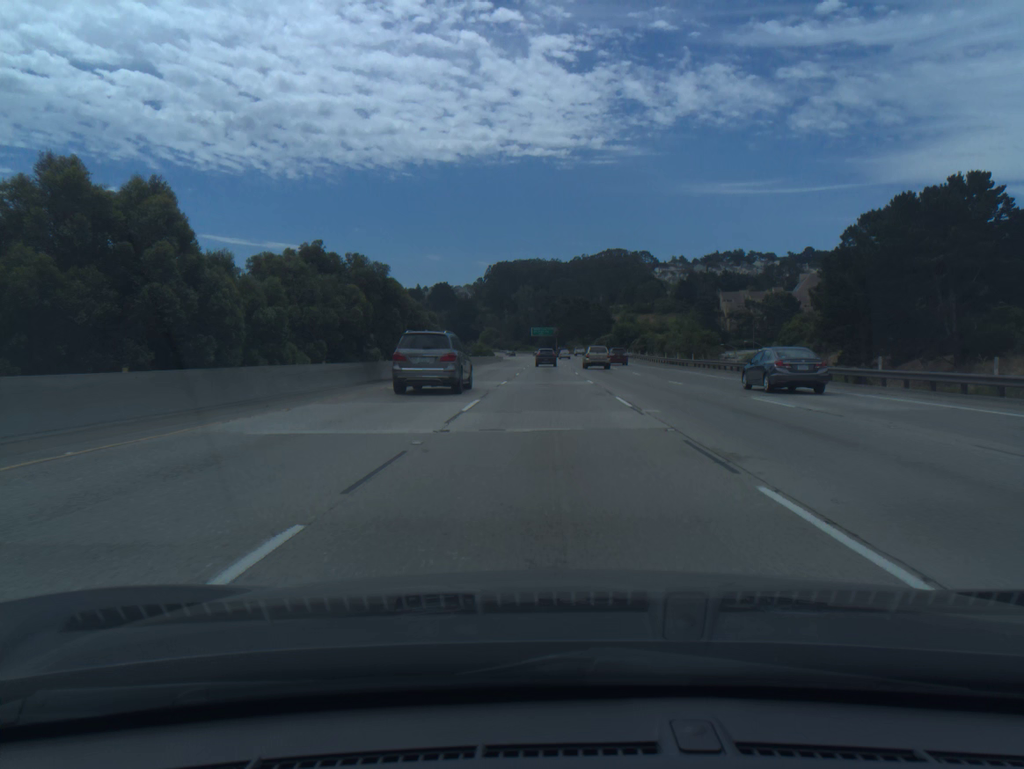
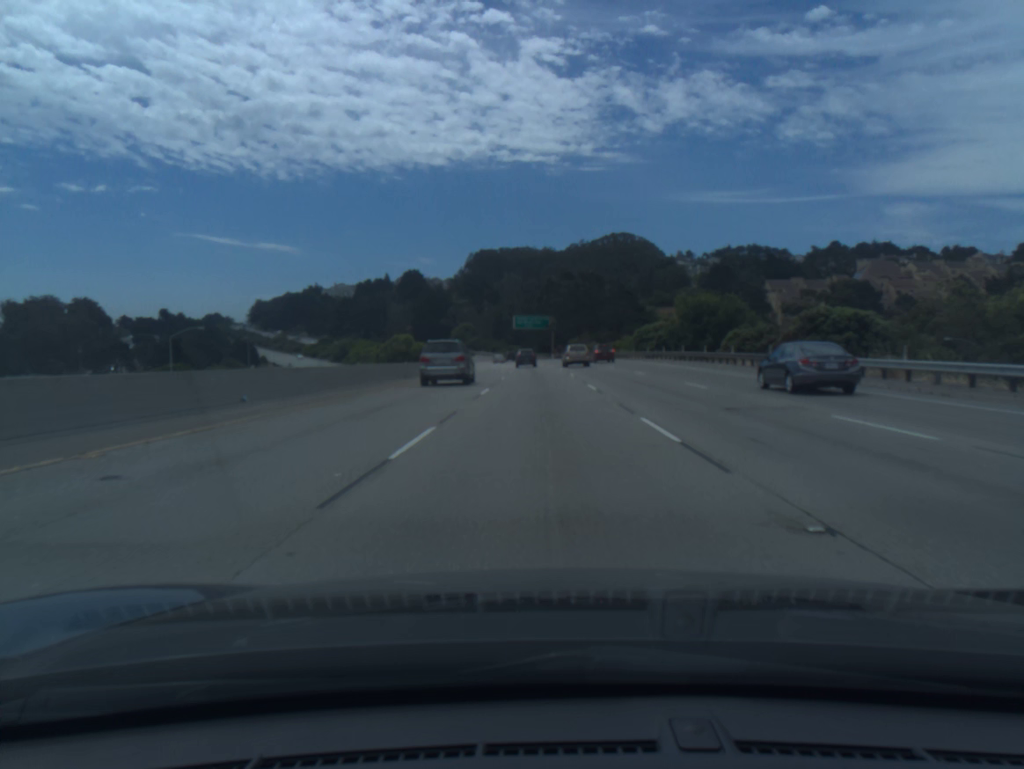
(+0.4, +94.8) m; +1°
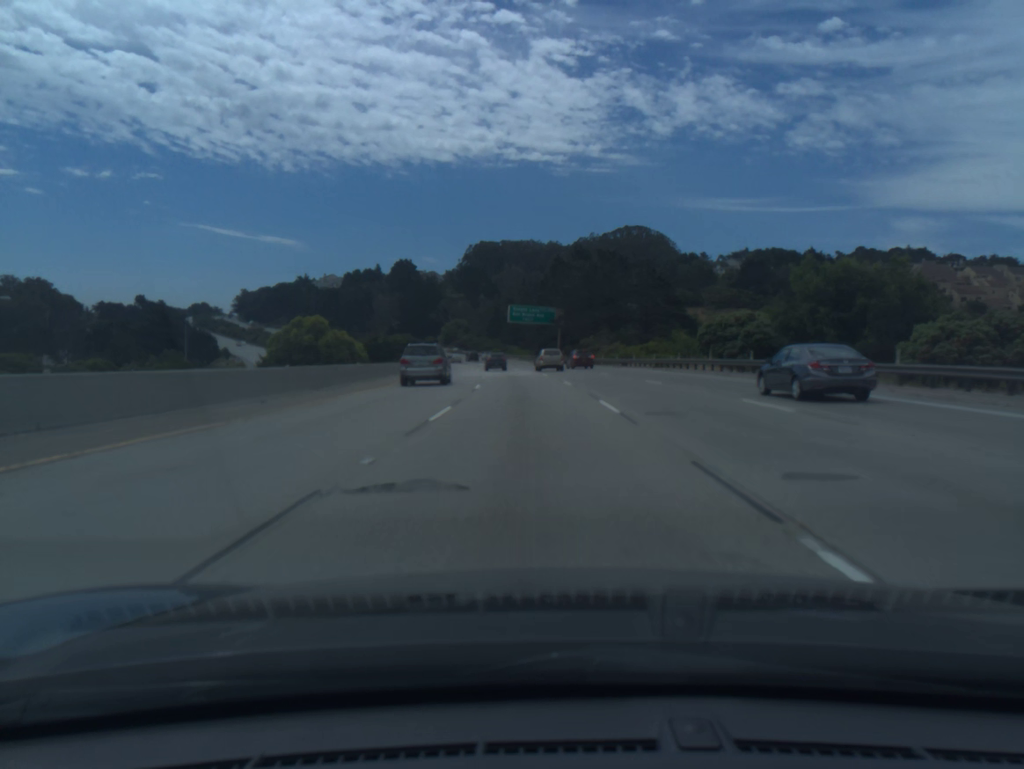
(0.0, +38.6) m; 0°
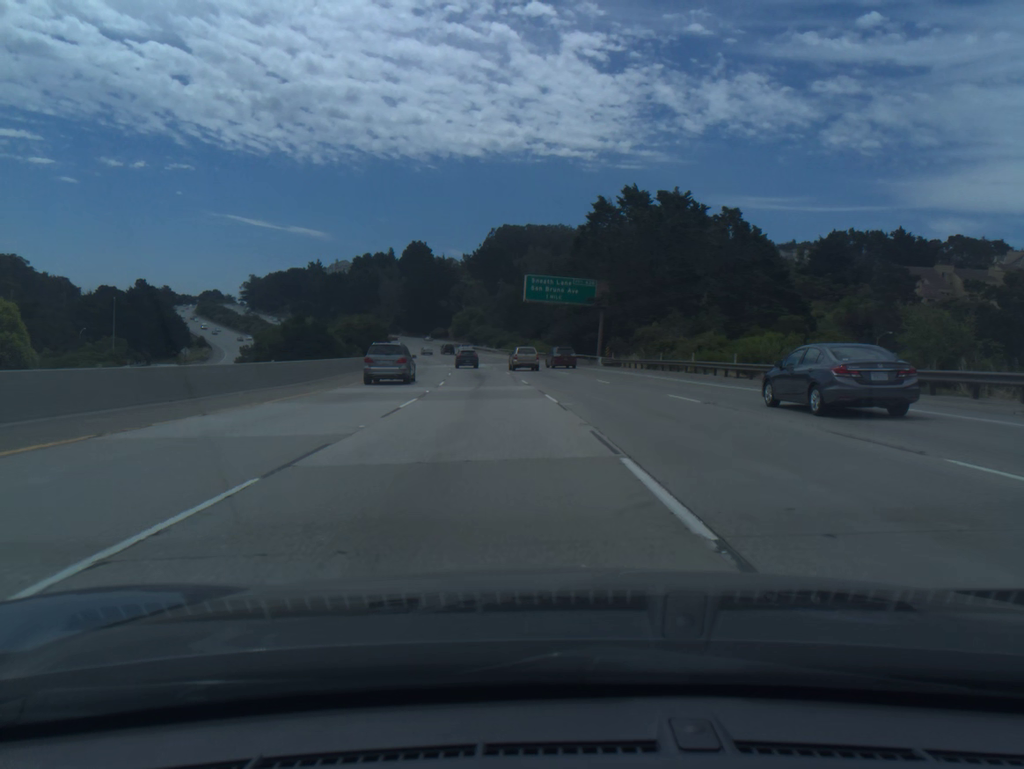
(-0.4, +40.0) m; -2°
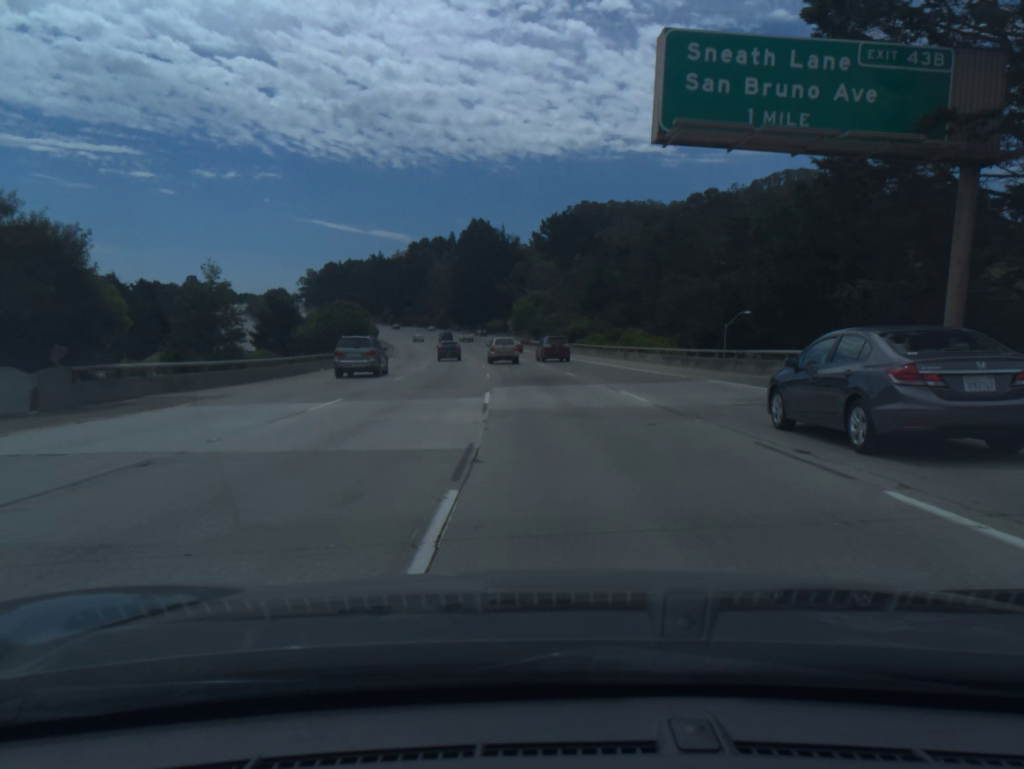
(-2.6, +60.2) m; -6°
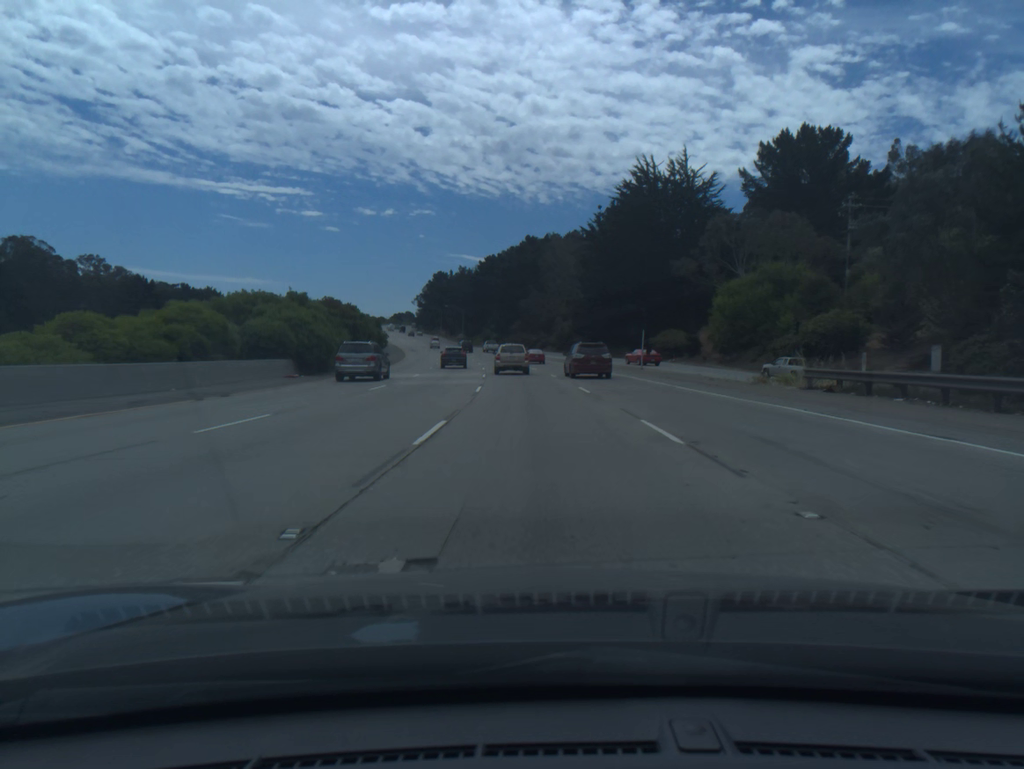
(-9.2, +100.3) m; -10°
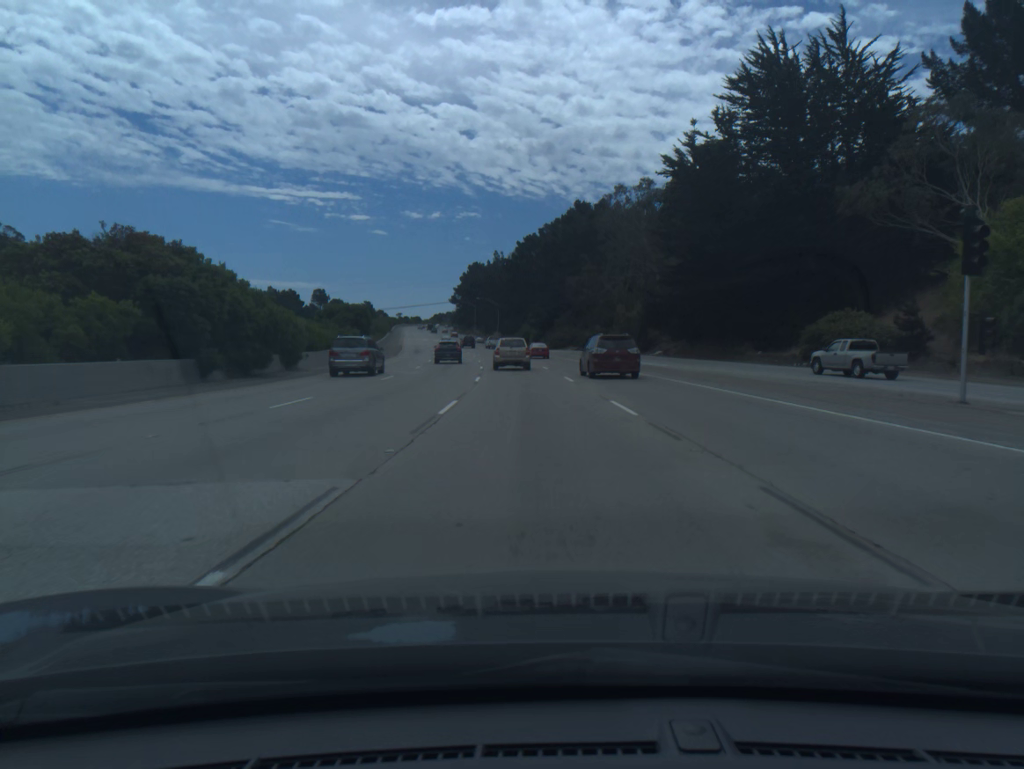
(-1.2, +39.8) m; -3°
